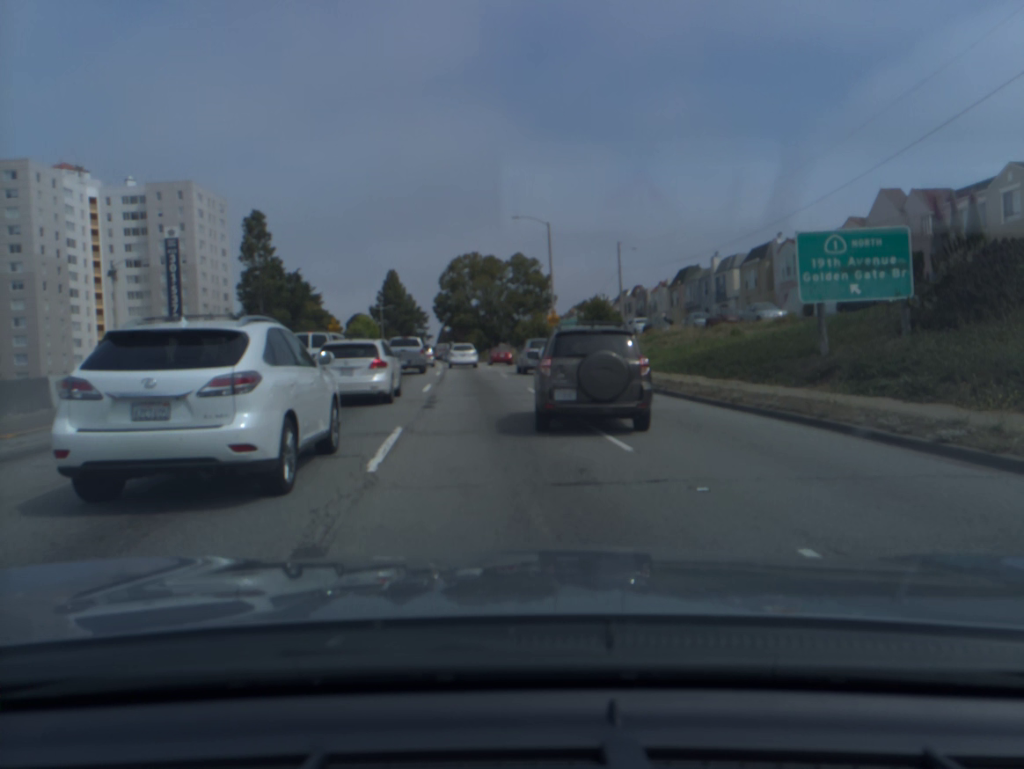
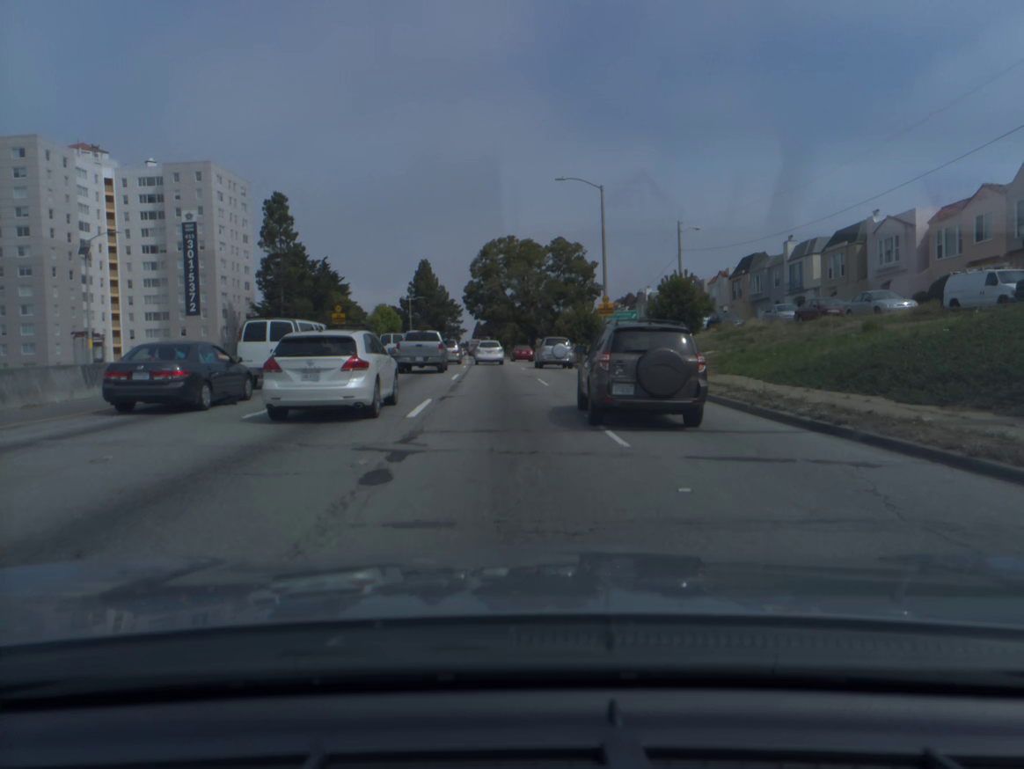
(-0.3, +9.8) m; -3°
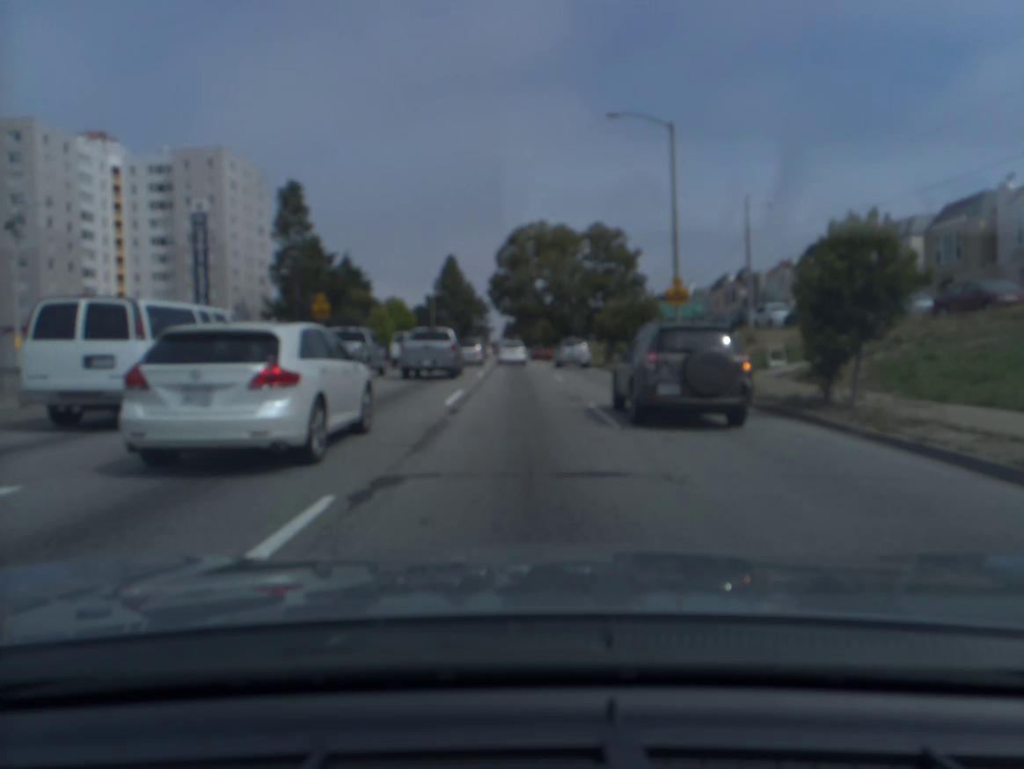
(-0.2, +11.8) m; -2°
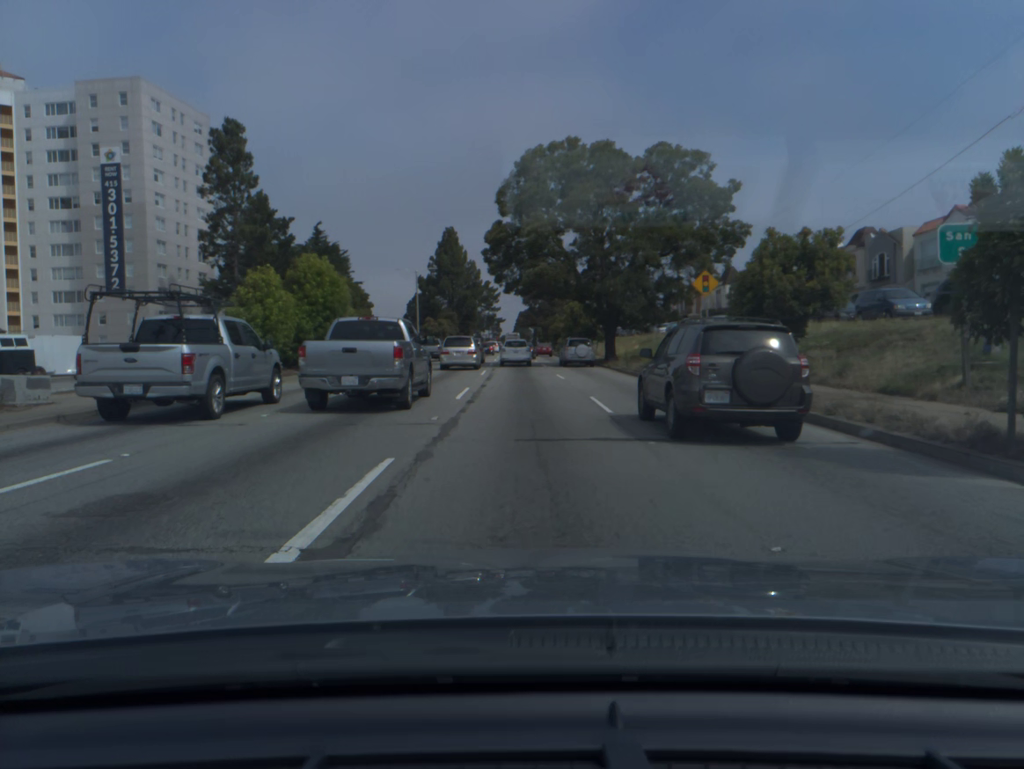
(-0.2, +26.9) m; -1°
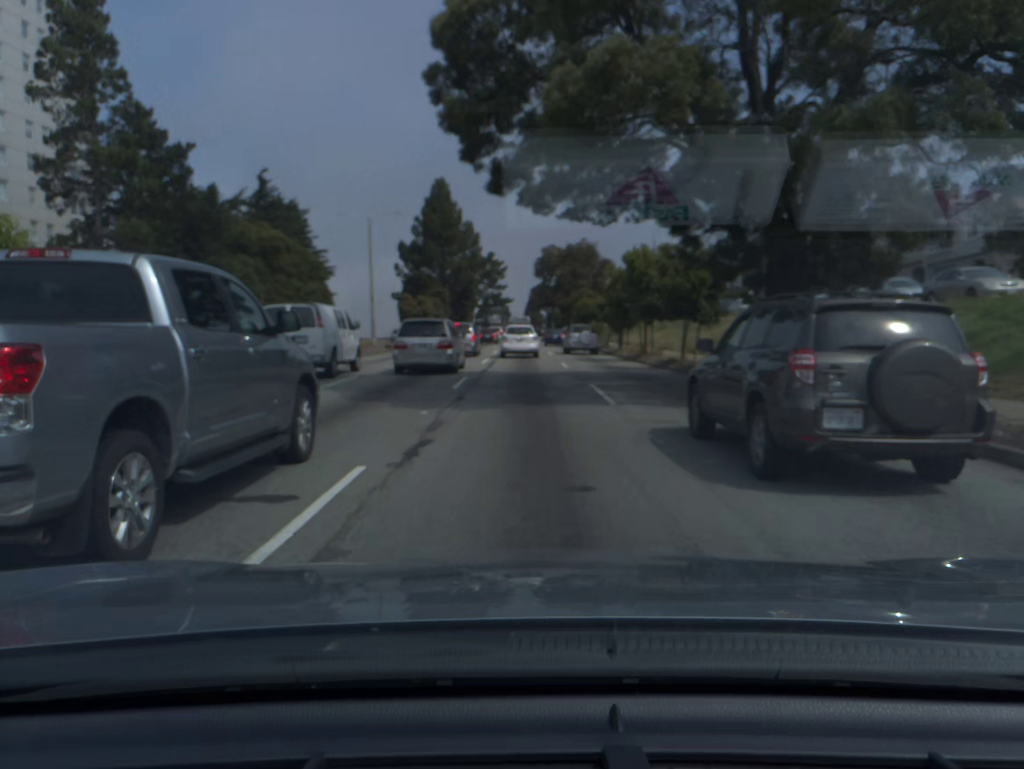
(-0.2, +30.5) m; -1°
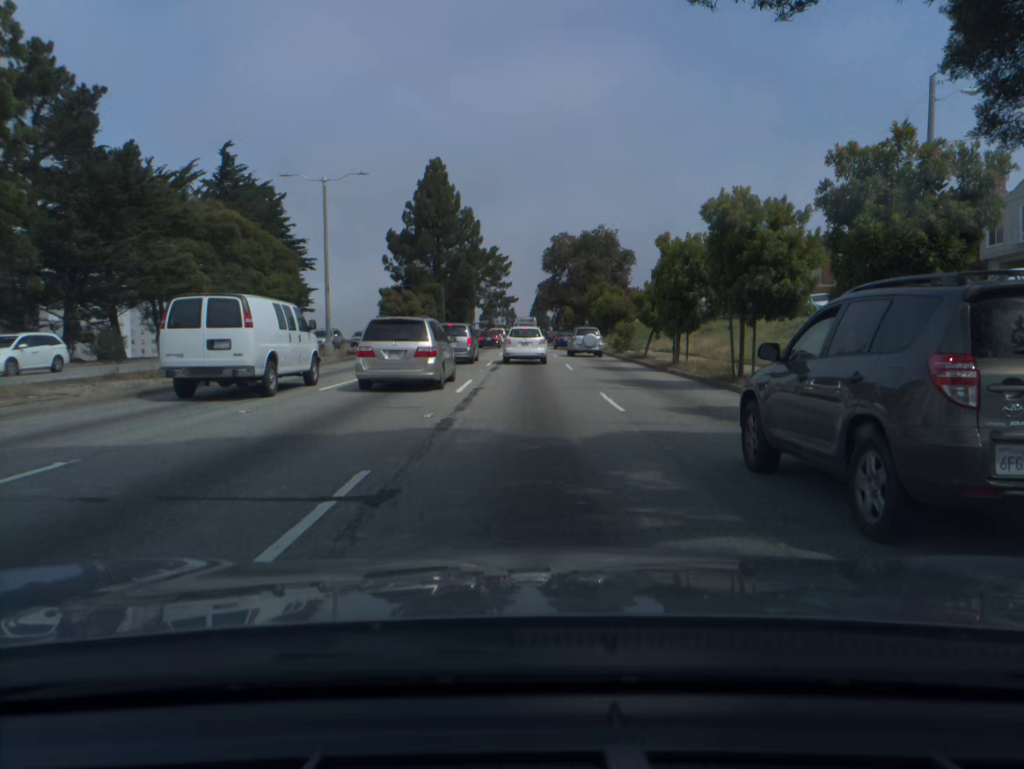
(-0.1, +15.1) m; 0°
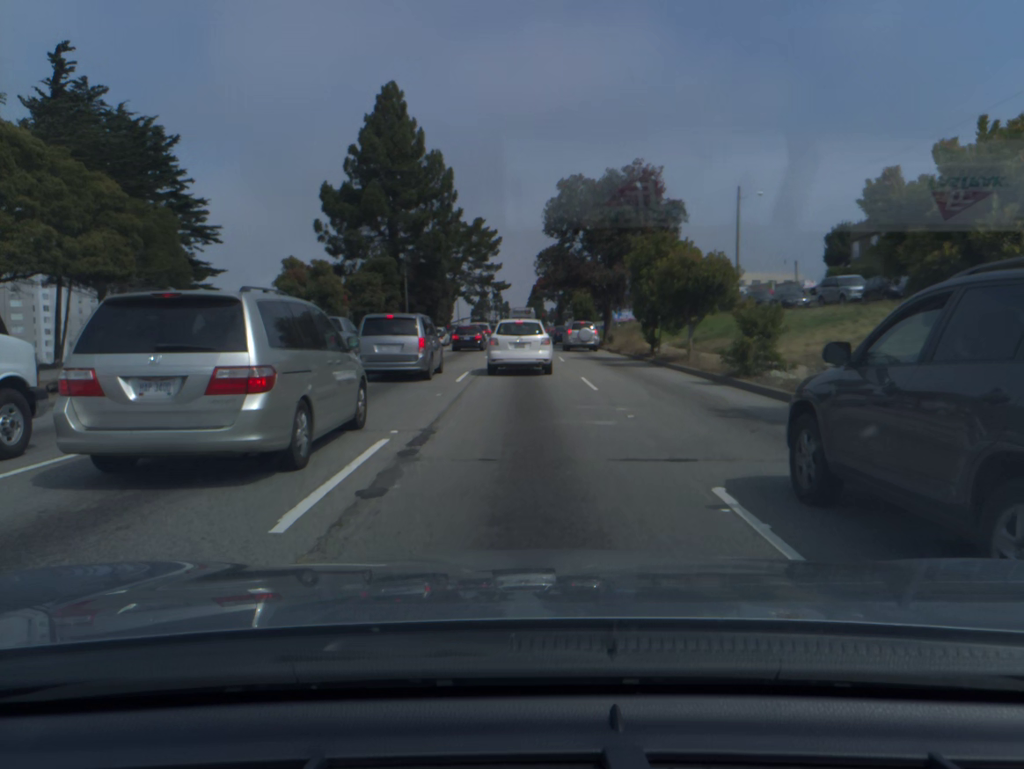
(+0.1, +26.7) m; 0°
